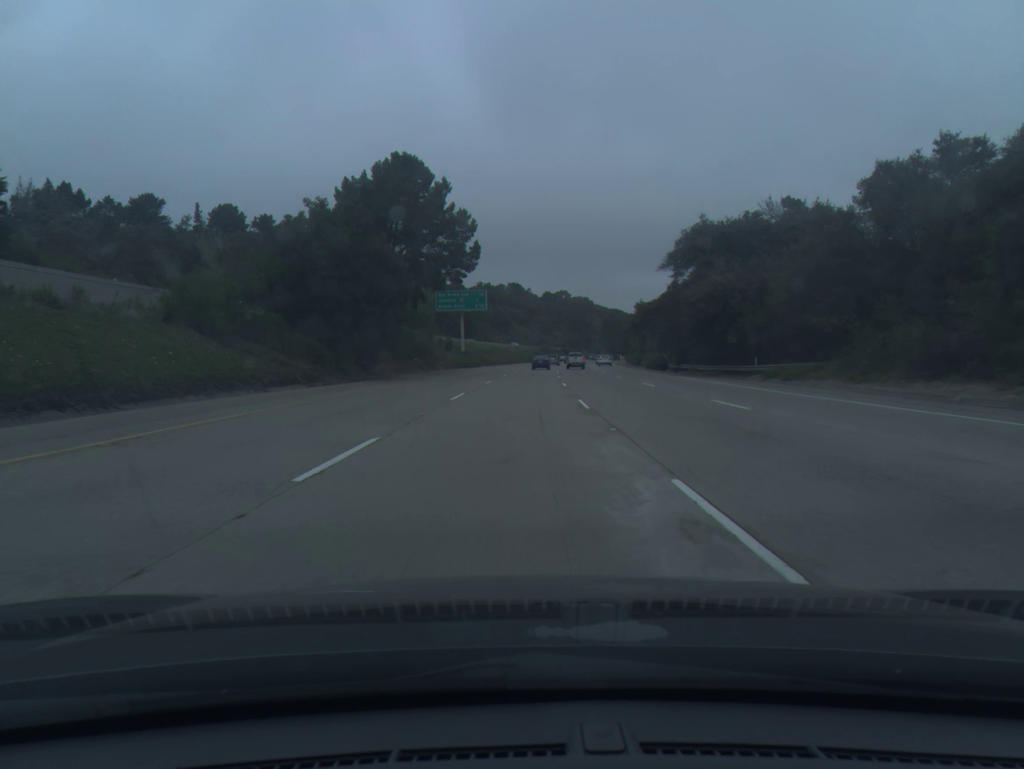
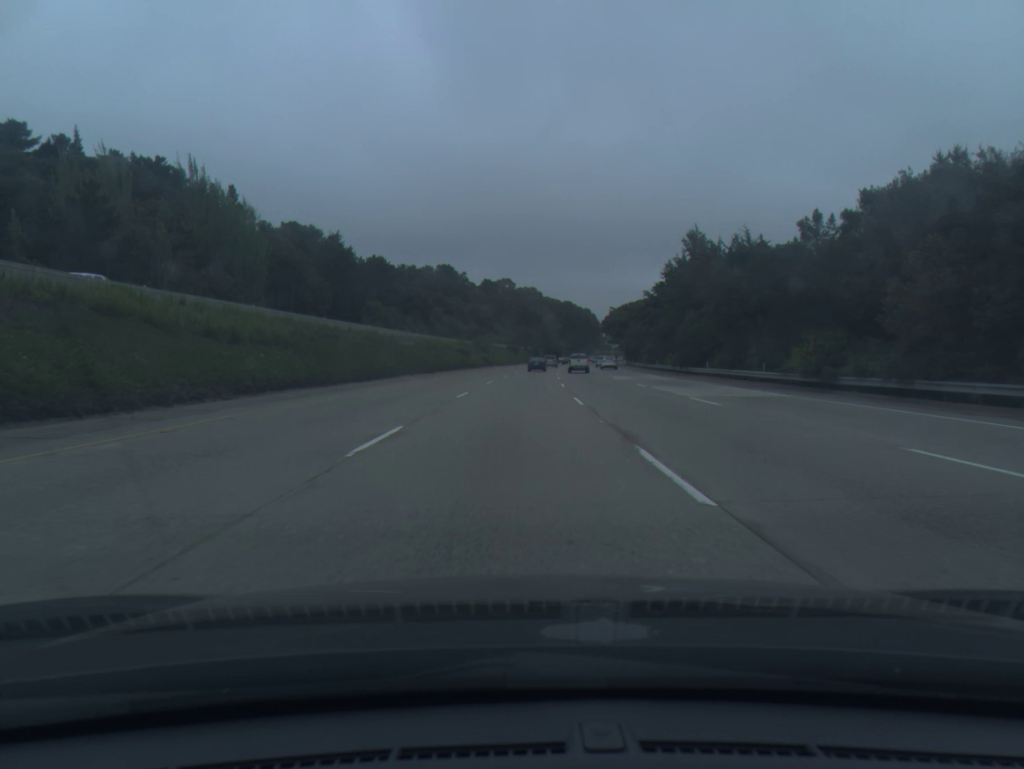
(+3.9, +99.9) m; +4°
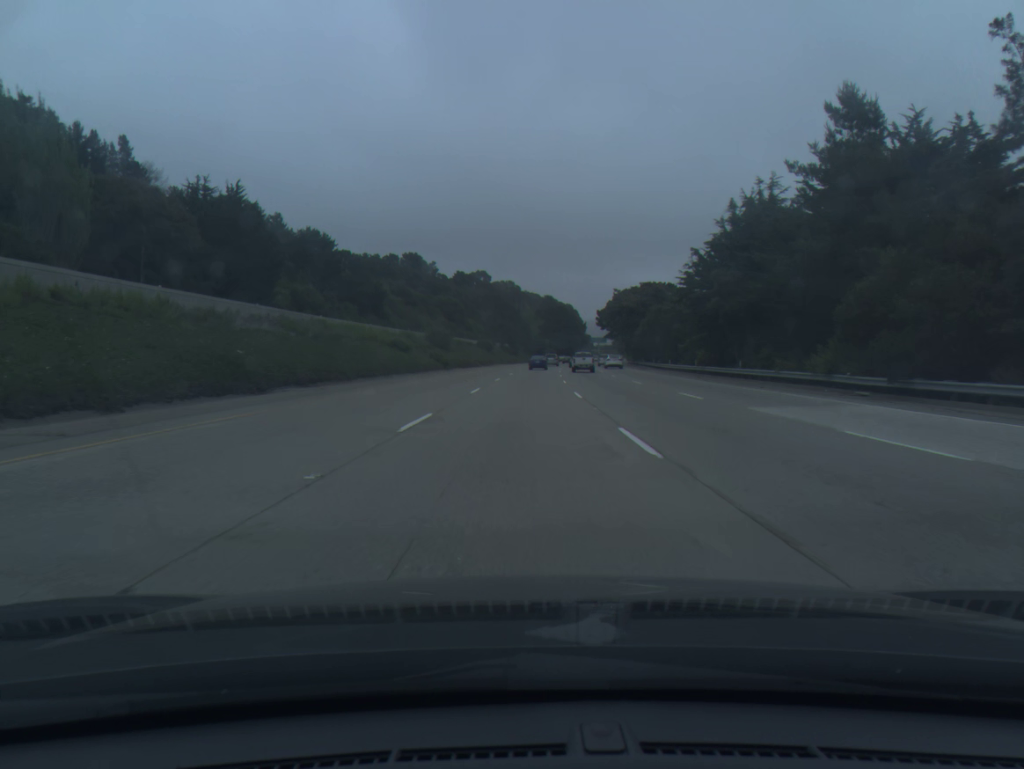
(+0.5, +40.4) m; +2°
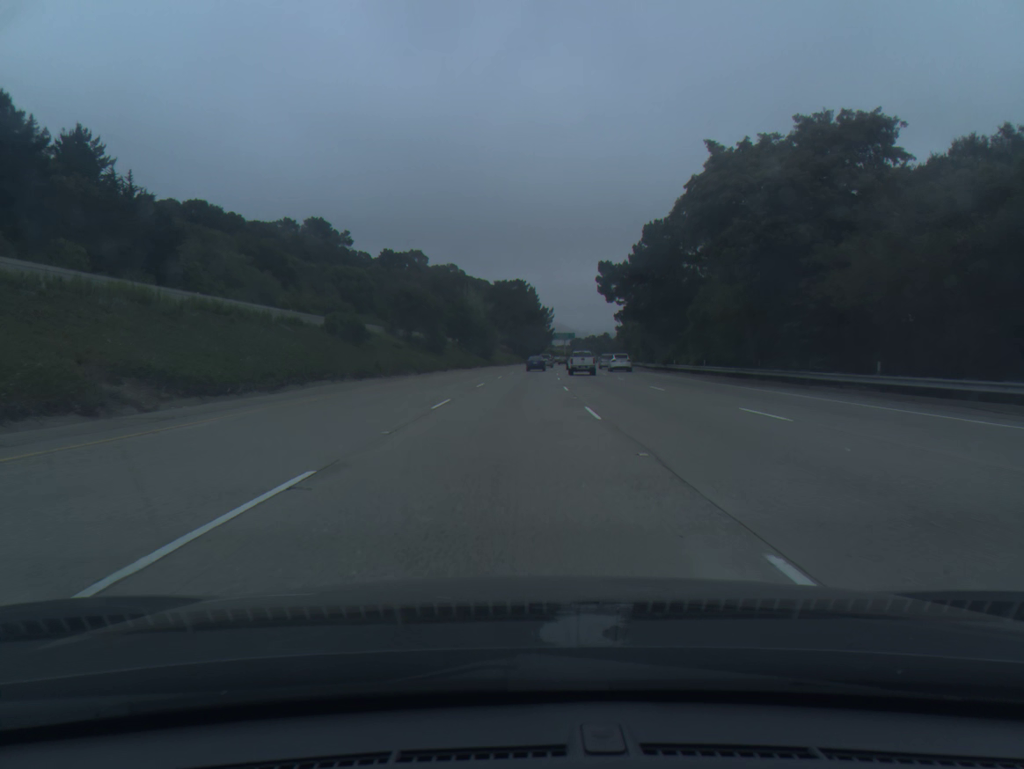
(+2.8, +81.9) m; +3°
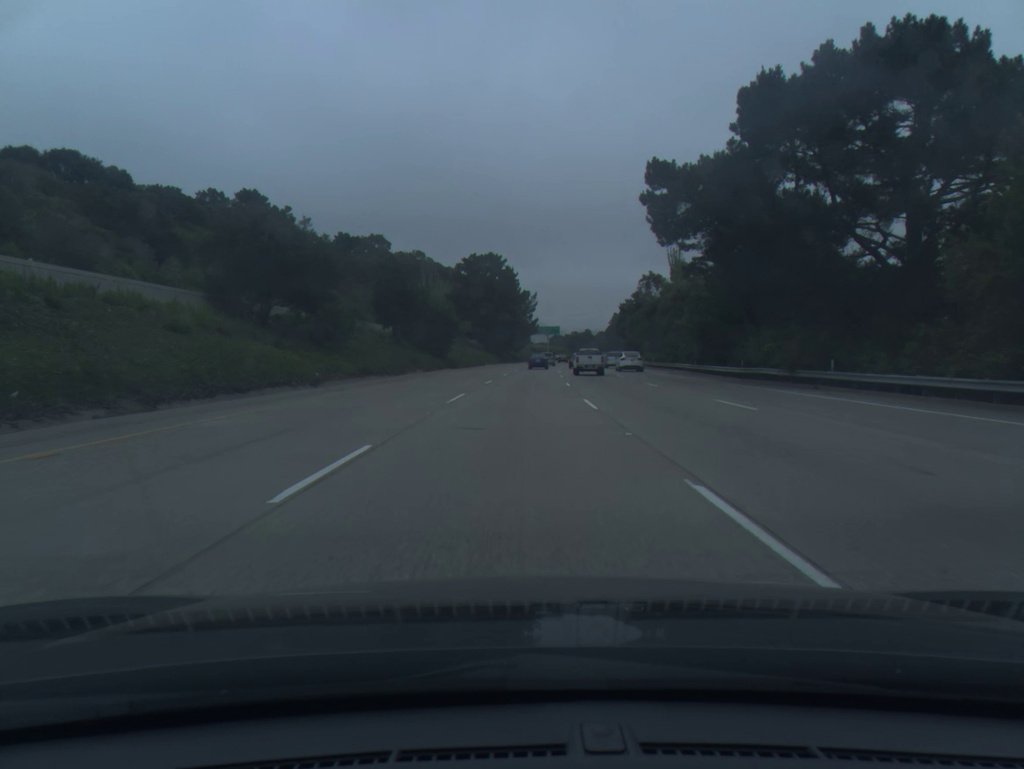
(+0.6, +41.2) m; +2°
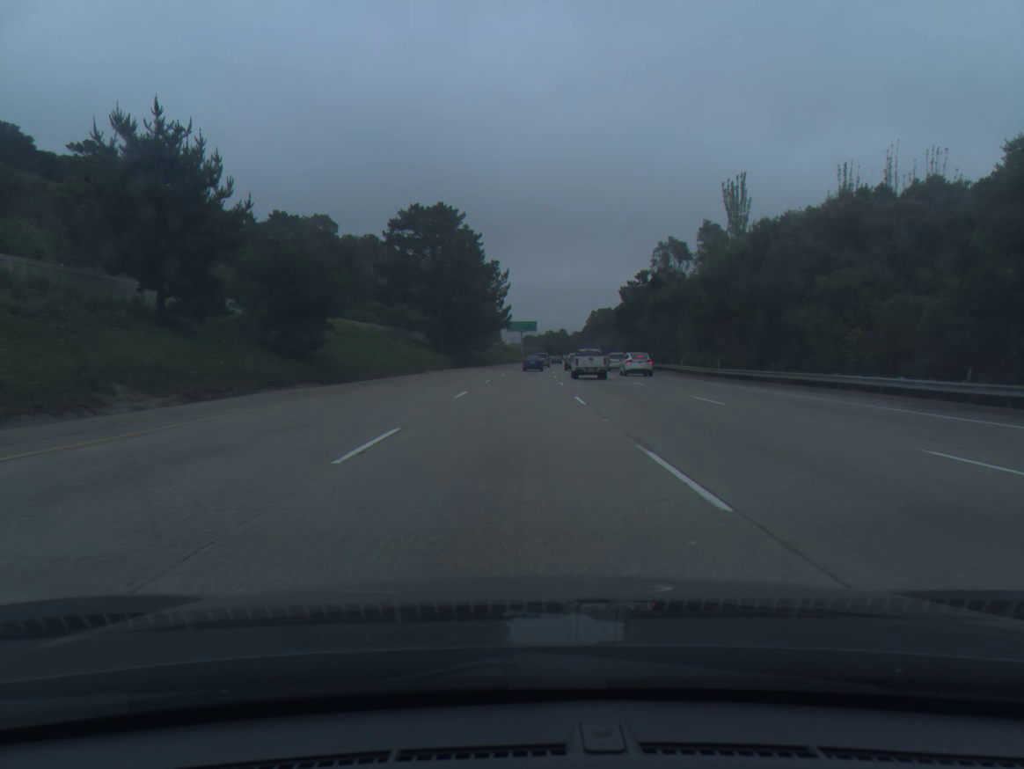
(+0.8, +41.3) m; +2°
